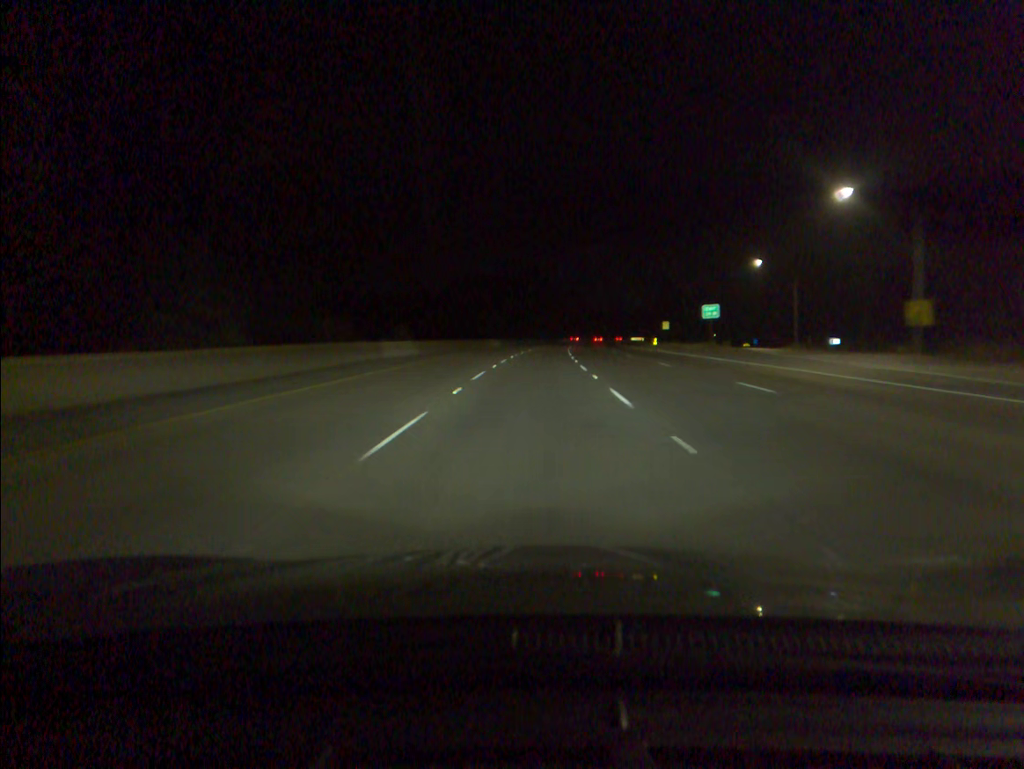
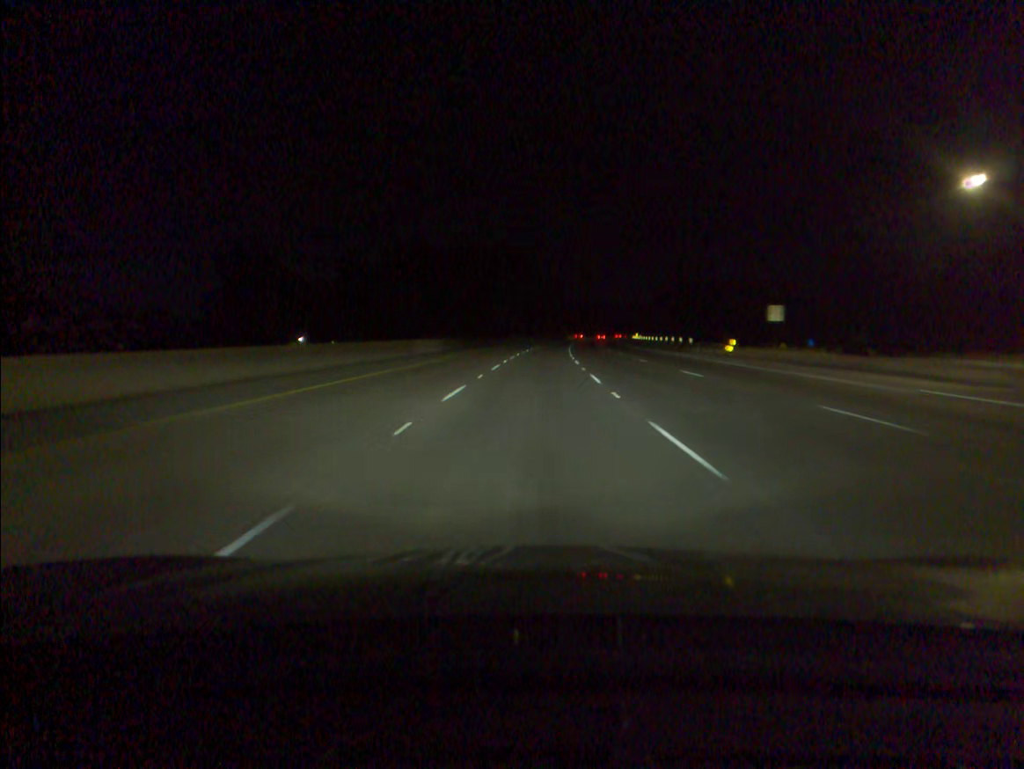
(+0.8, +50.8) m; +2°
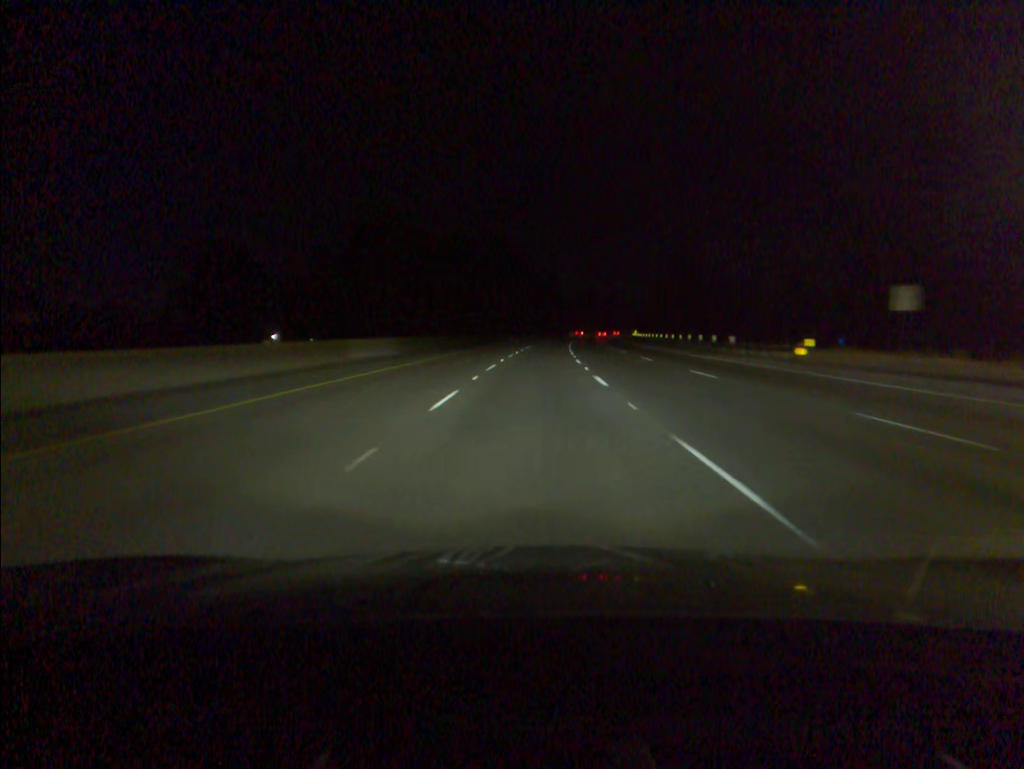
(+0.1, +16.9) m; +1°
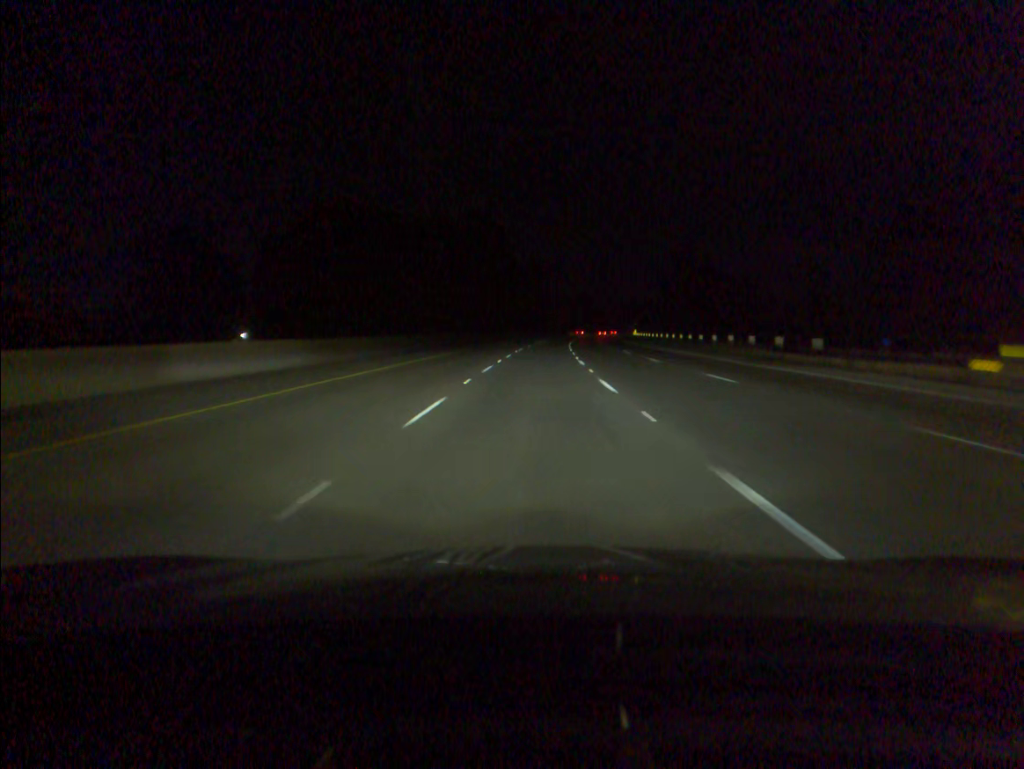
(+0.1, +16.9) m; +1°
